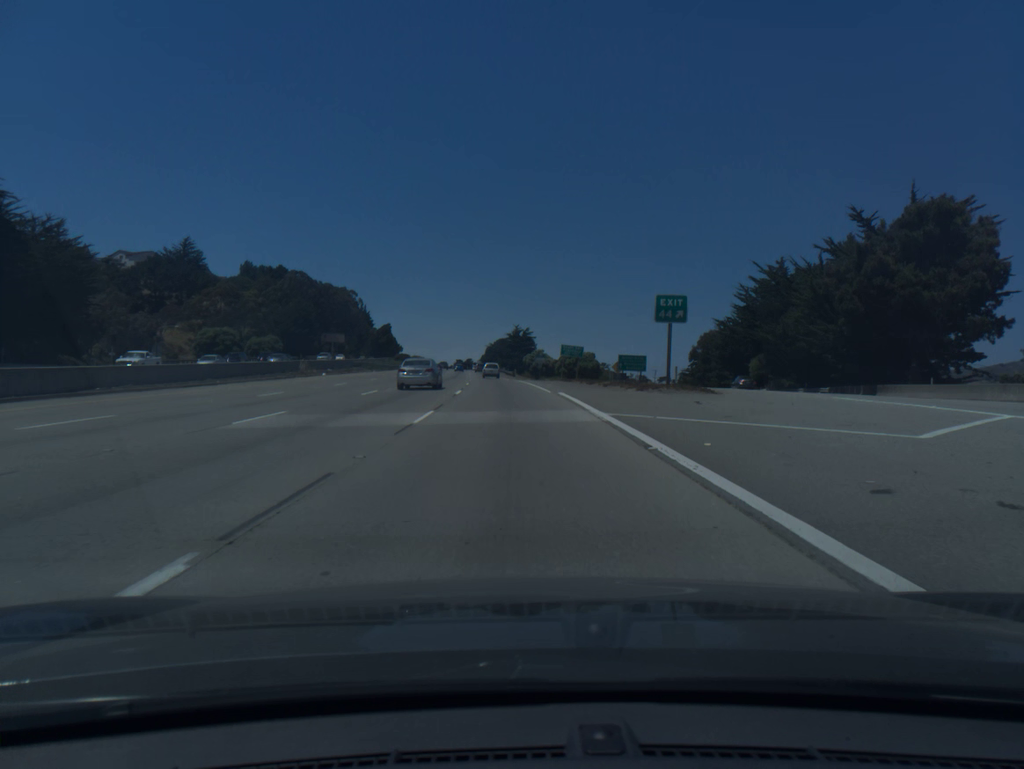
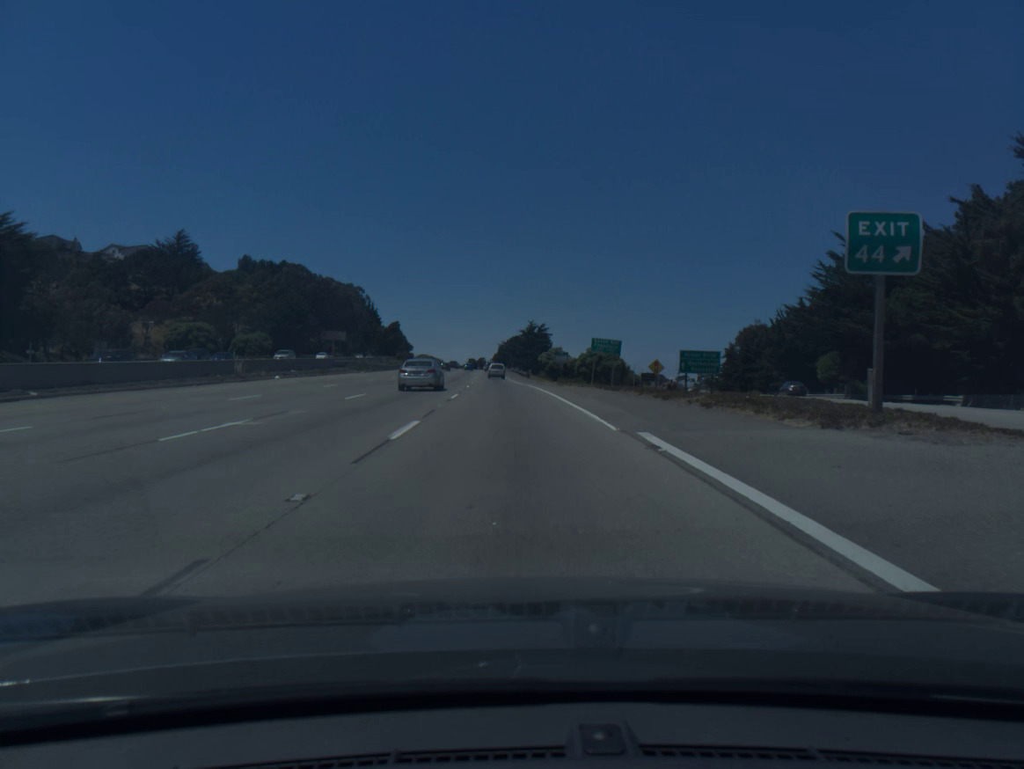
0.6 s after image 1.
(-0.2, +18.1) m; -1°
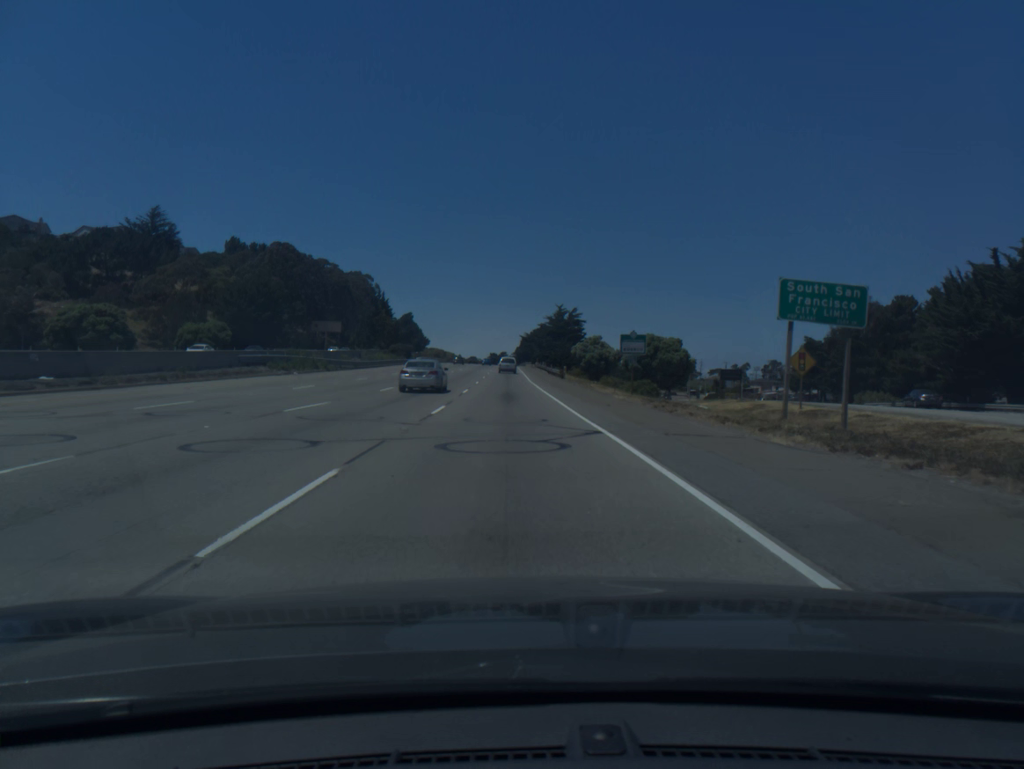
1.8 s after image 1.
(-0.5, +36.5) m; -2°
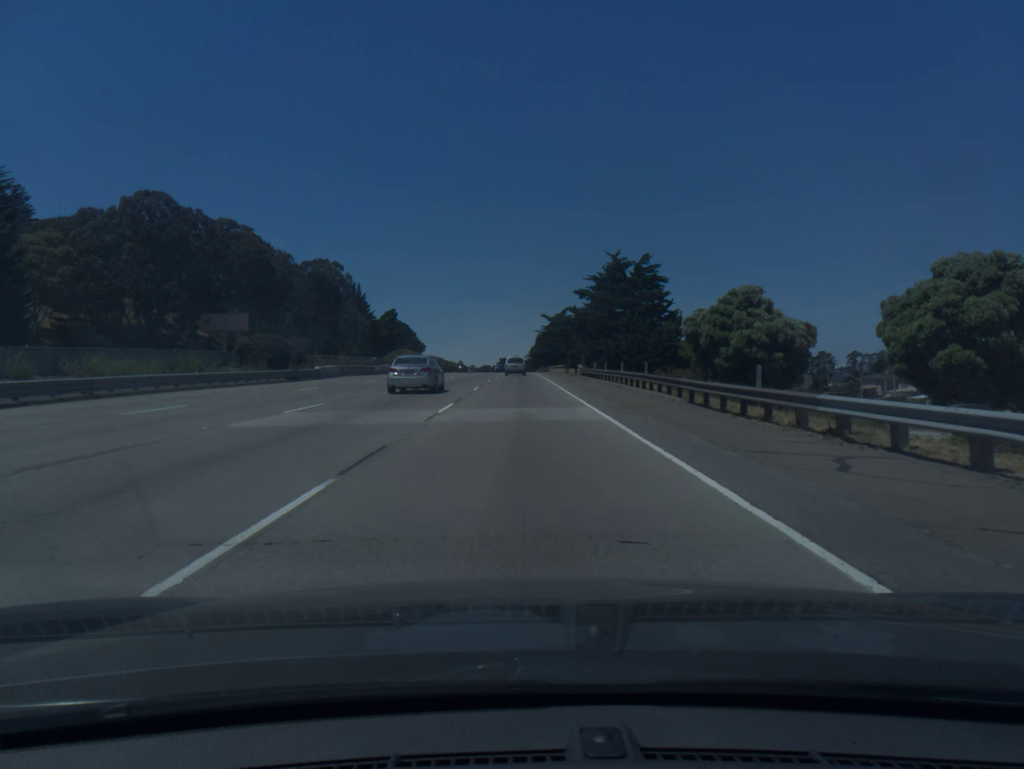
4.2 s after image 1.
(-1.1, +74.0) m; -1°
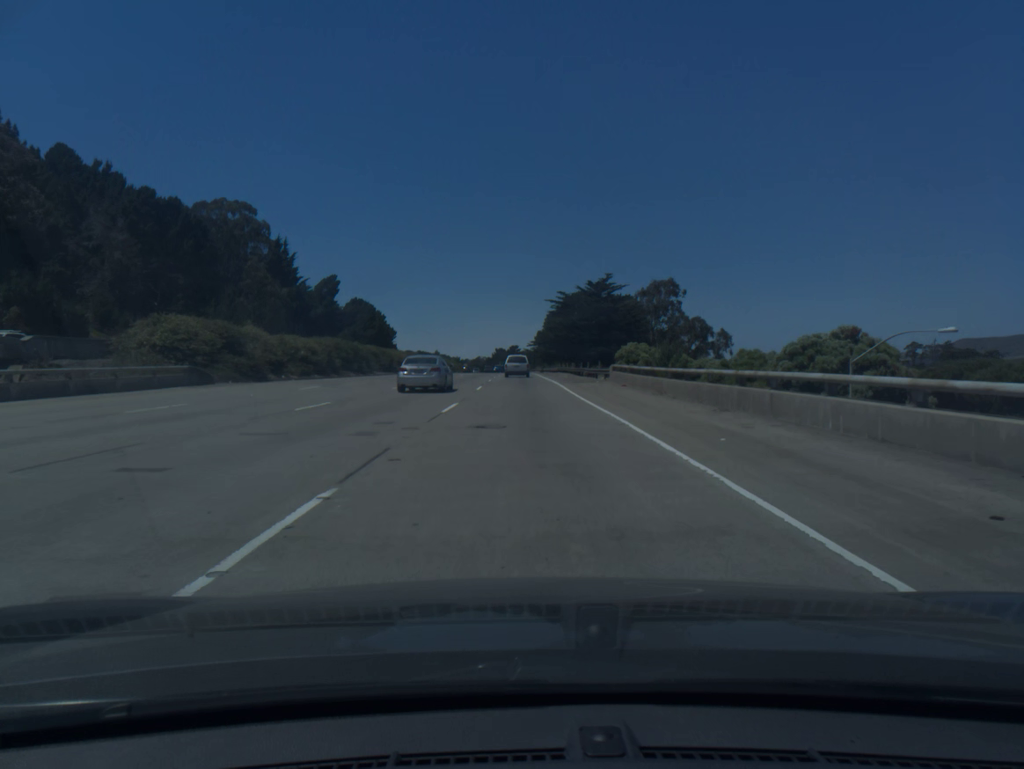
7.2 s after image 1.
(-0.2, +88.4) m; 0°
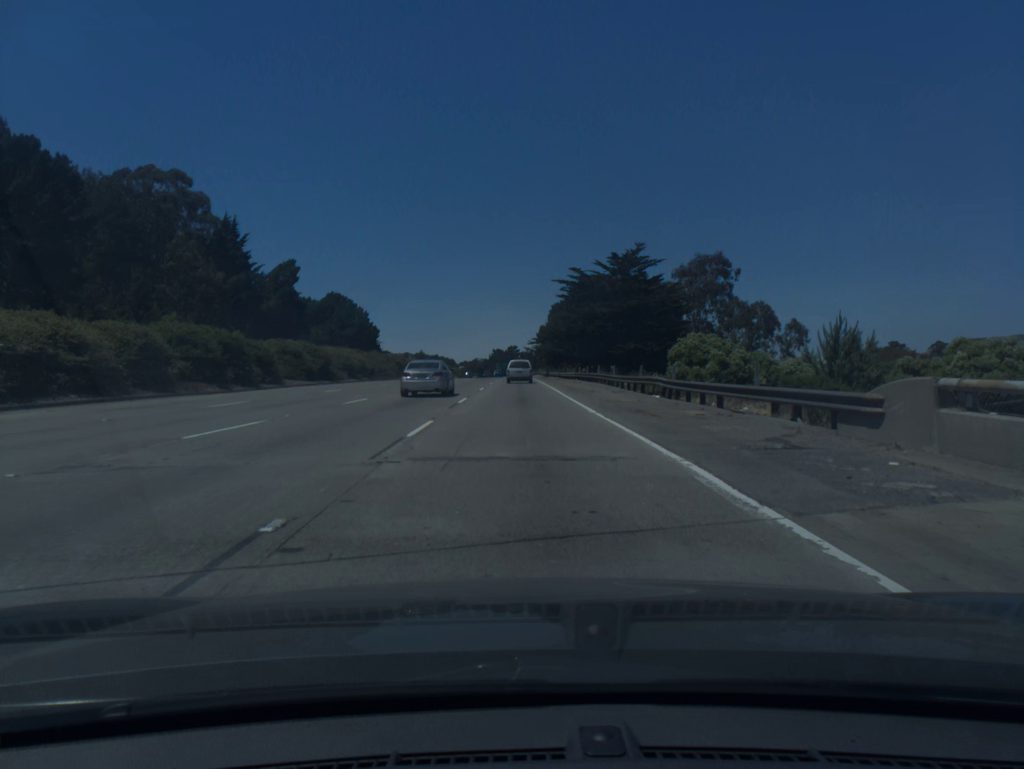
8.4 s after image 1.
(+0.1, +34.2) m; 0°
